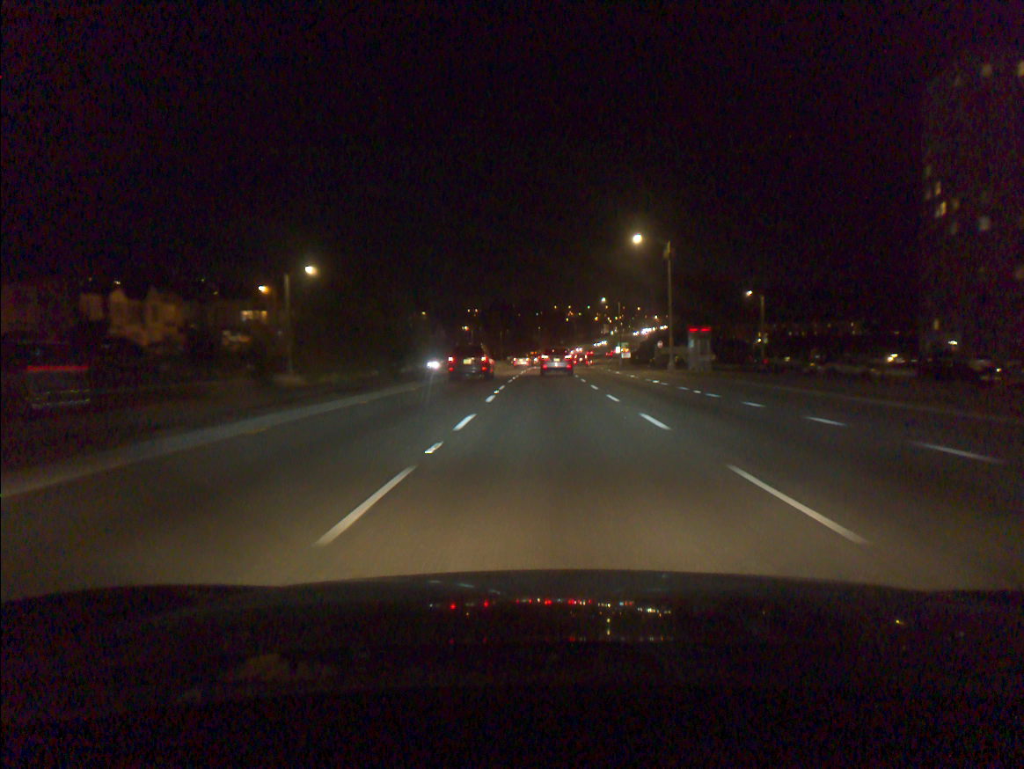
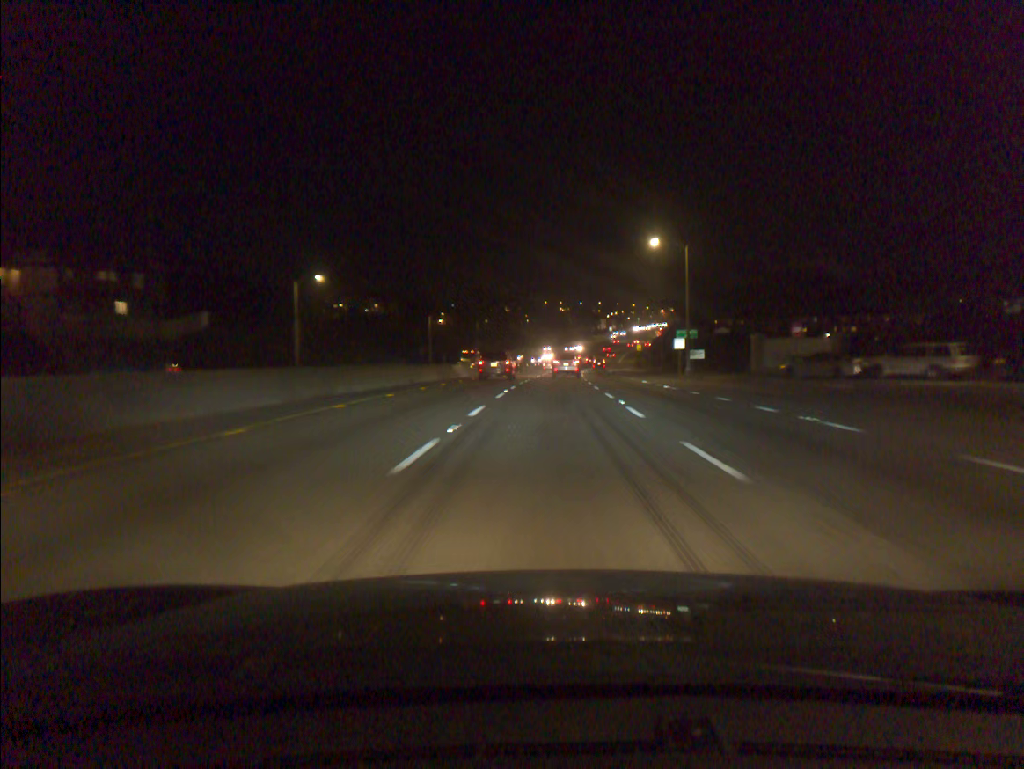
(+0.3, +56.6) m; +1°
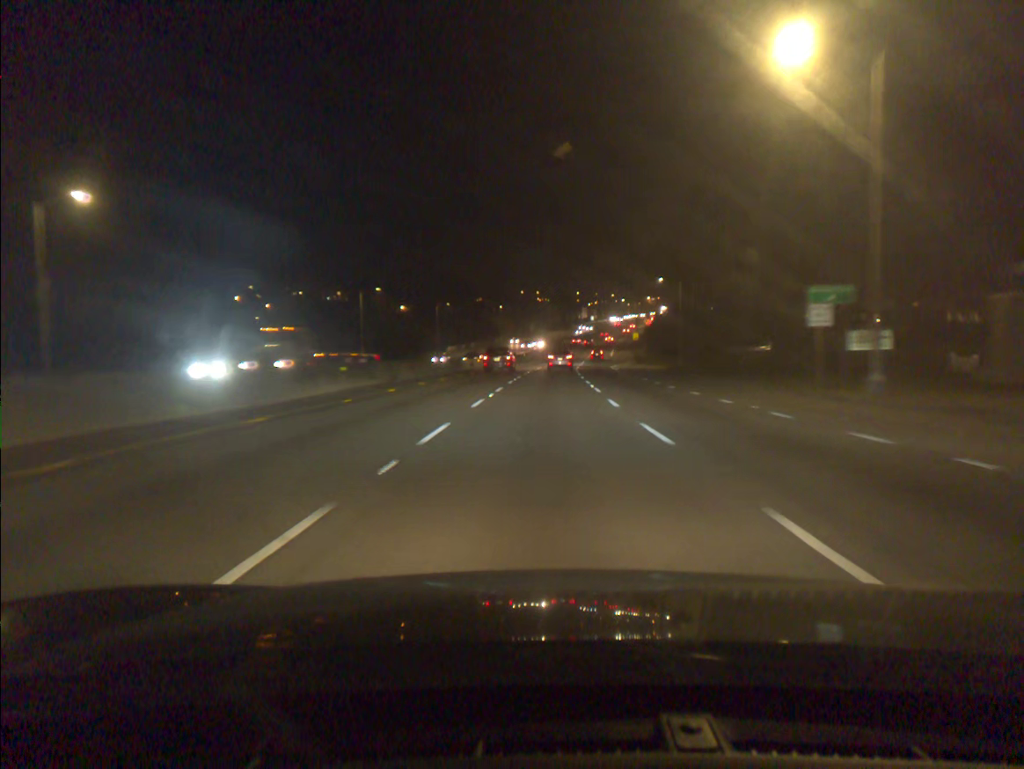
(+0.5, +34.1) m; +2°
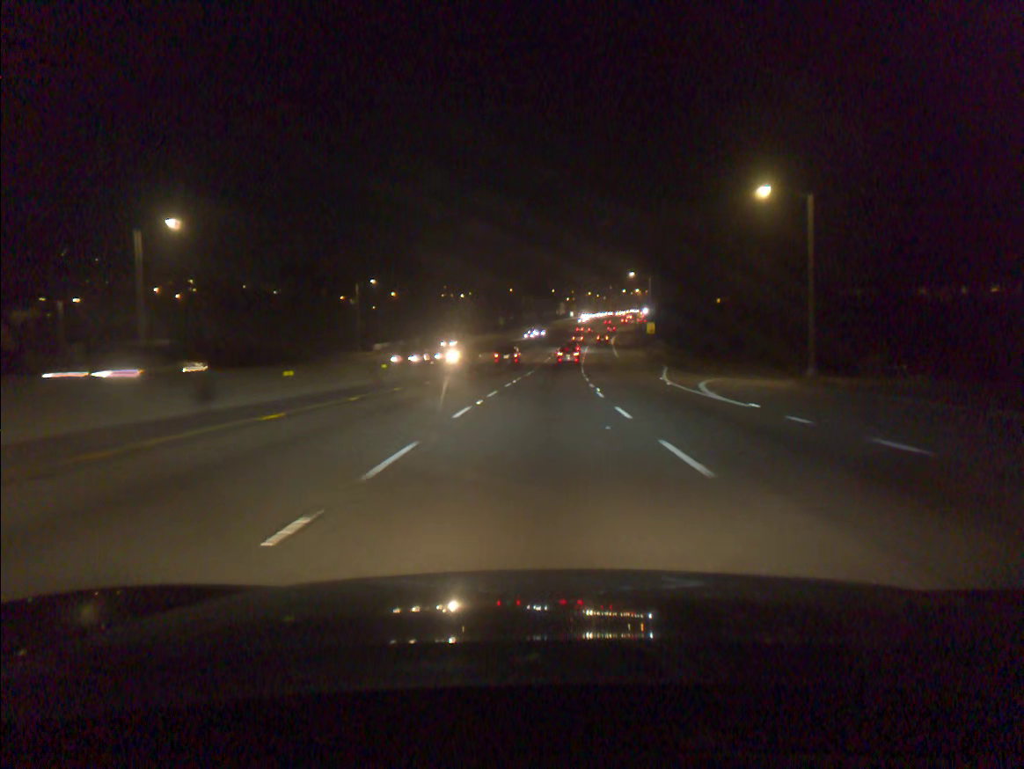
(+0.7, +47.3) m; +2°
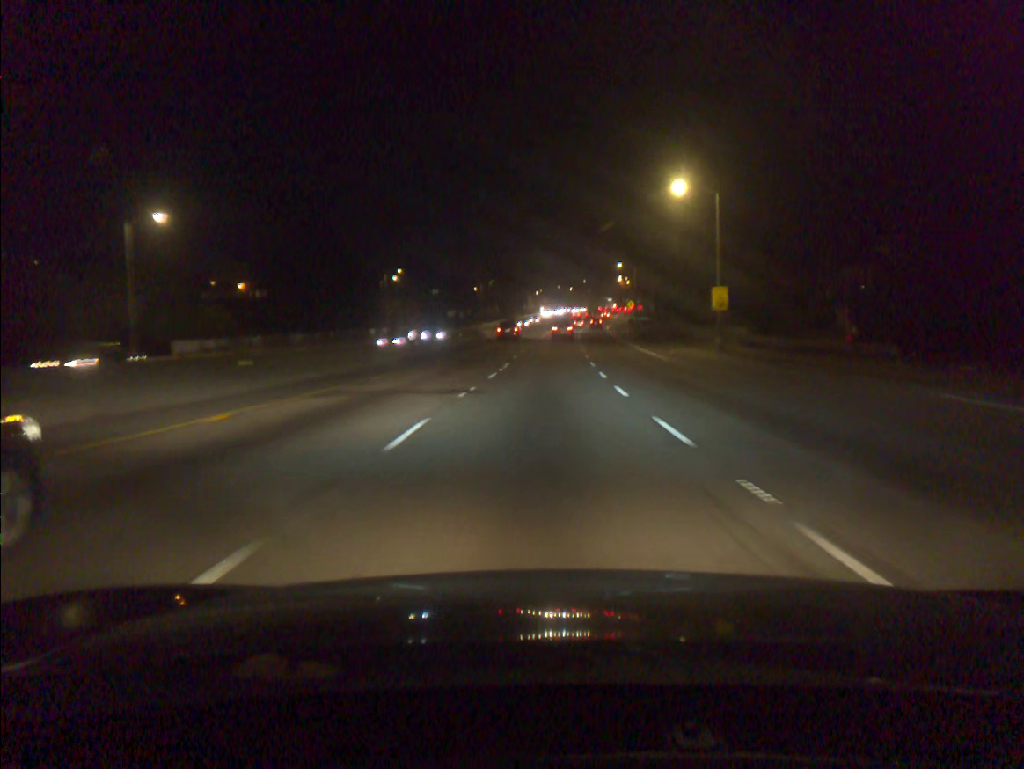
(+1.1, +50.1) m; +2°
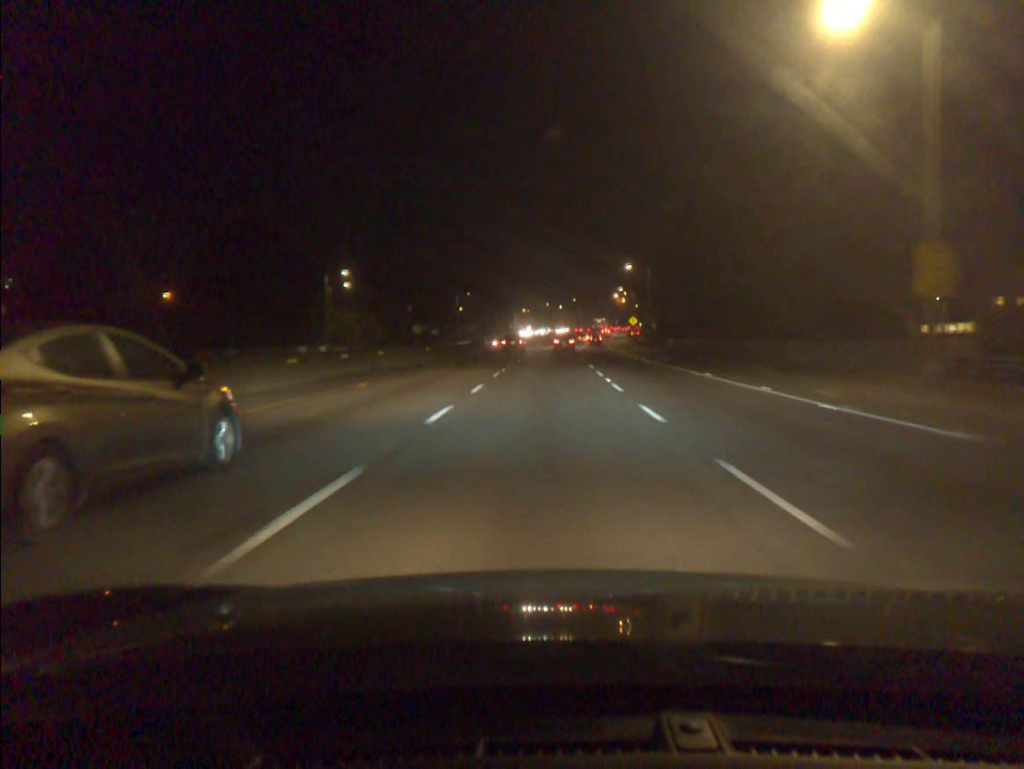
(+0.2, +26.3) m; +1°
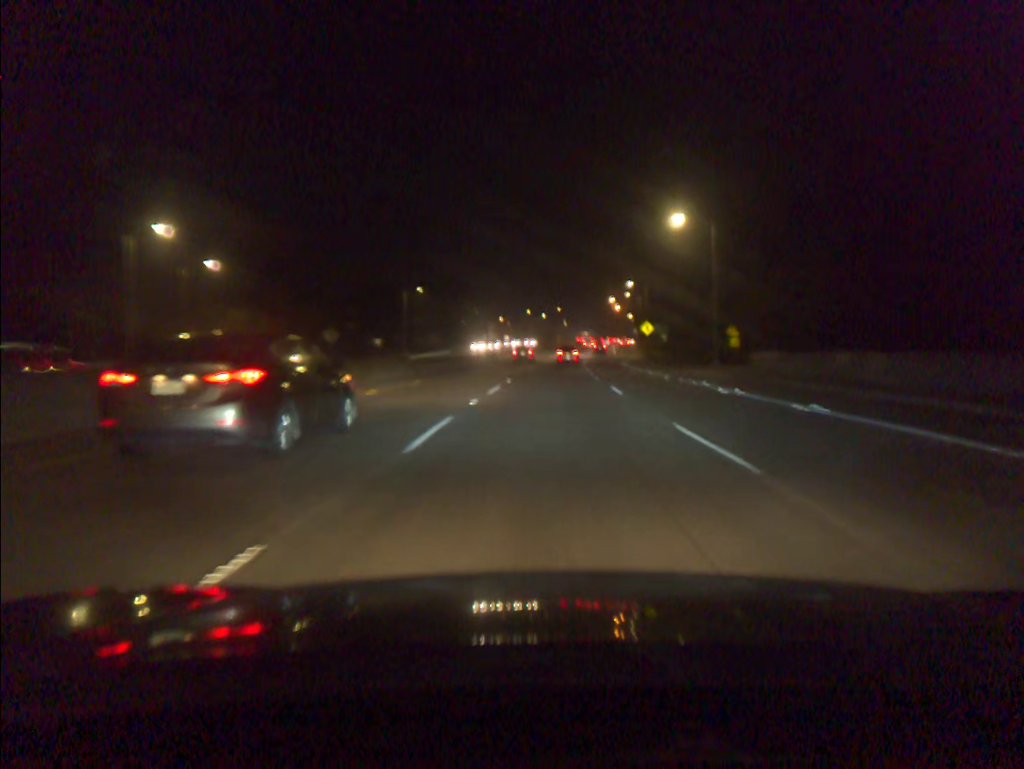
(+0.4, +40.7) m; +1°
